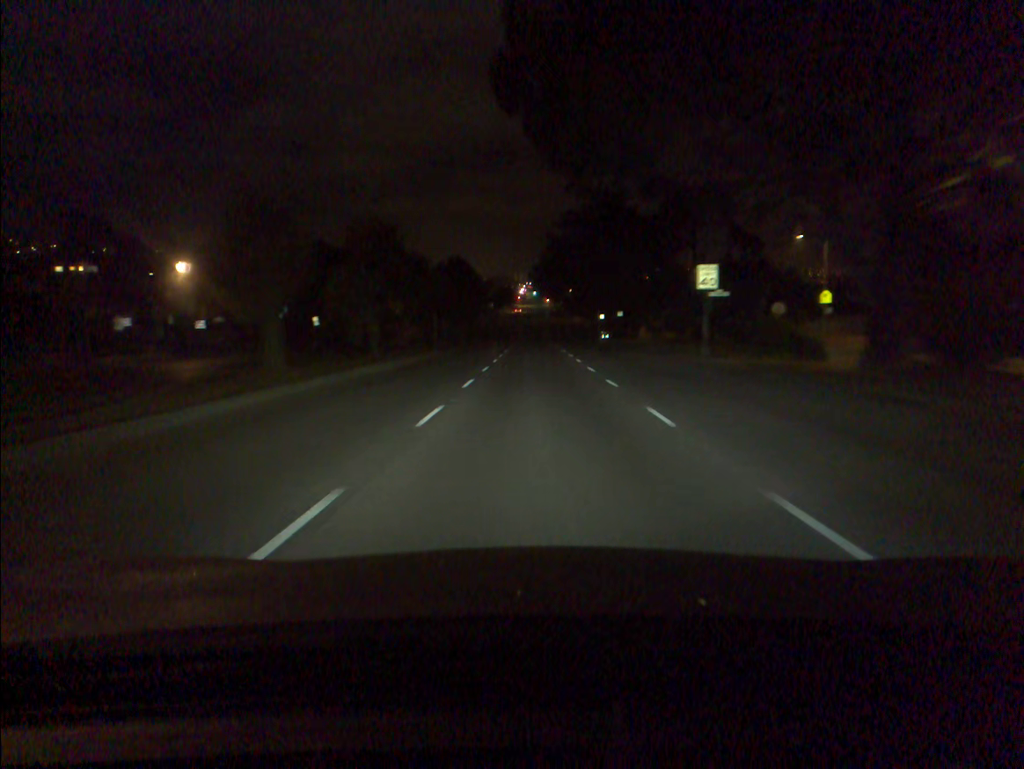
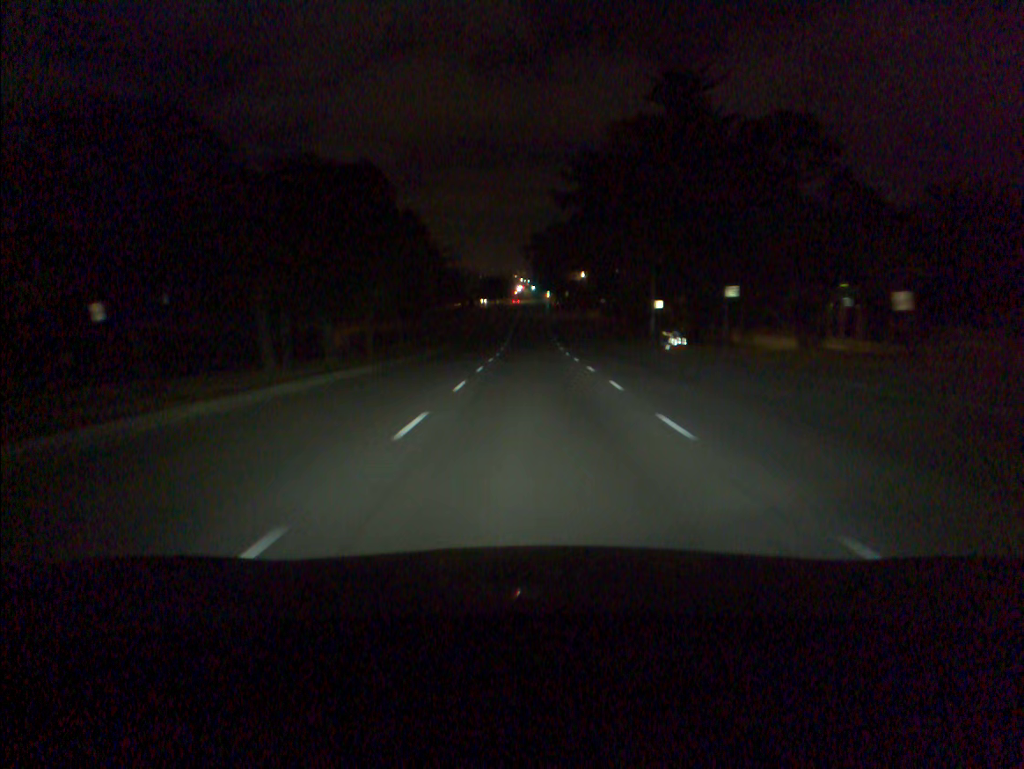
(+0.1, +45.6) m; 0°
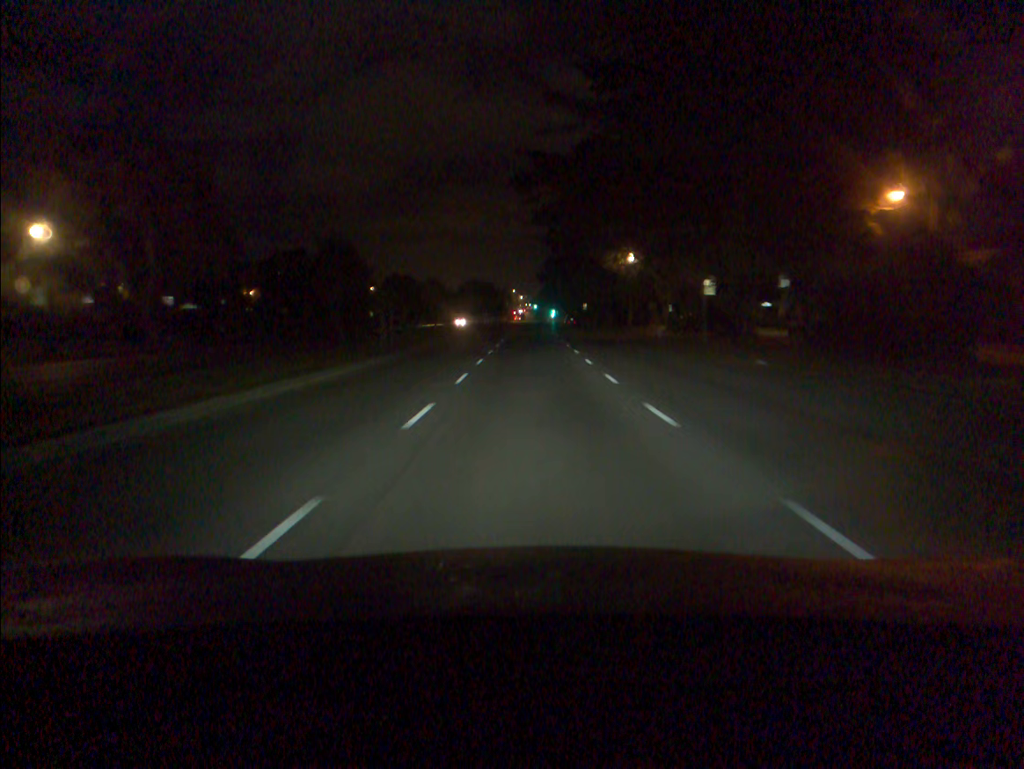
(-0.1, +56.5) m; 0°
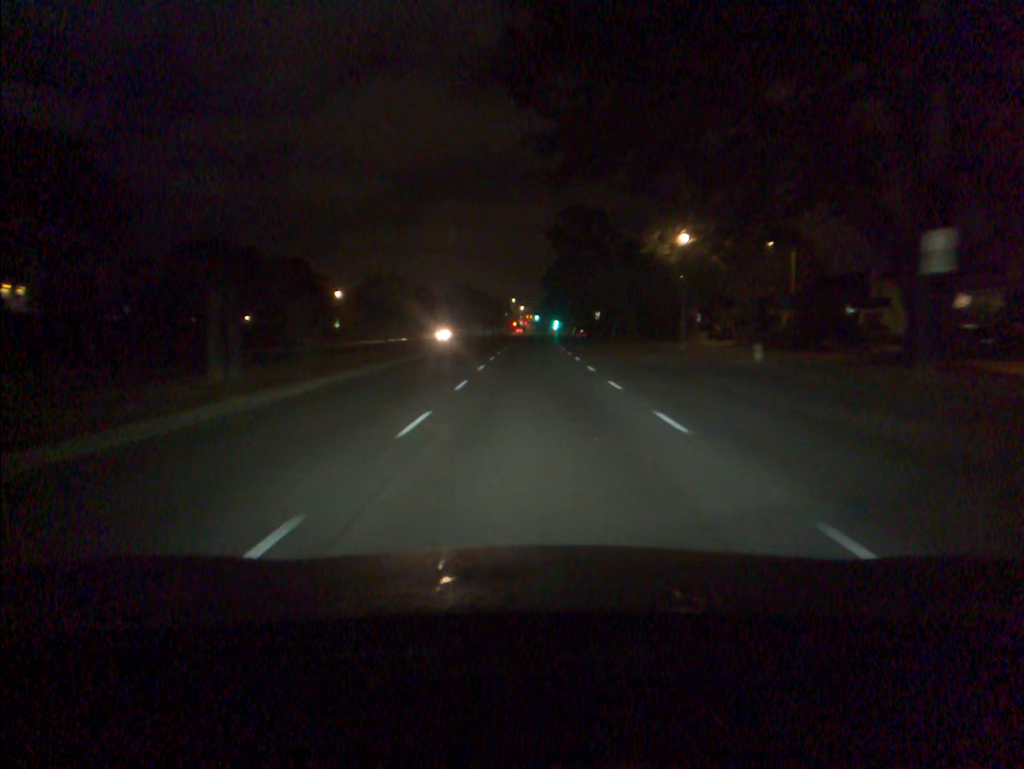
(0.0, +22.4) m; 0°
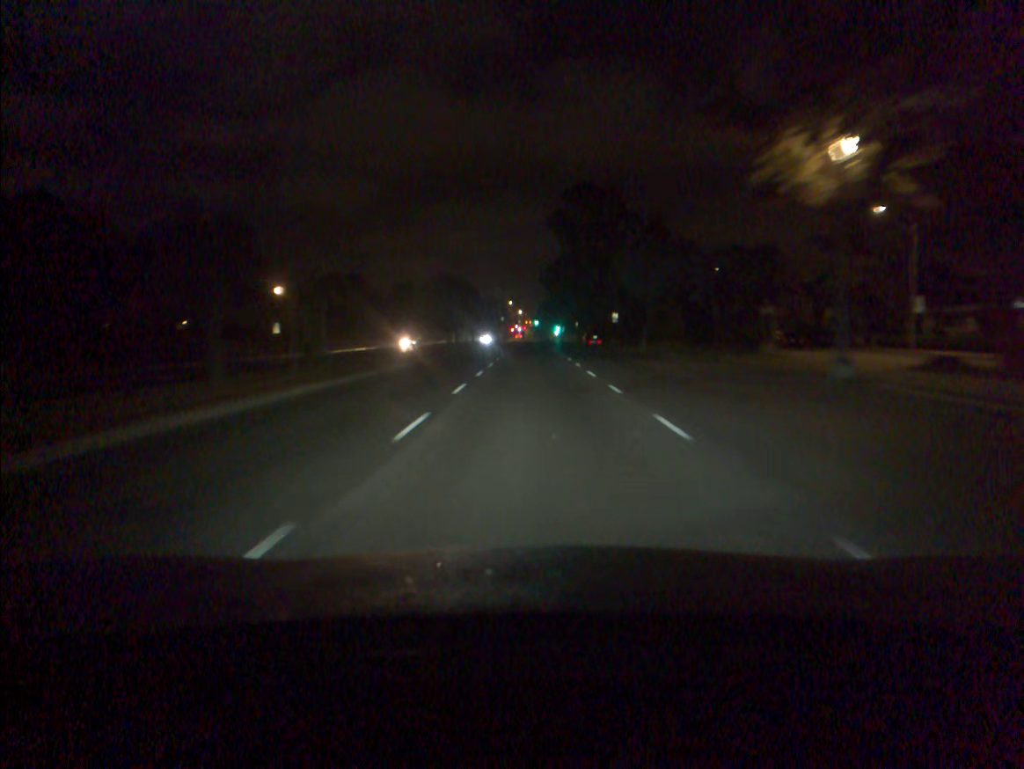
(0.0, +22.4) m; 0°
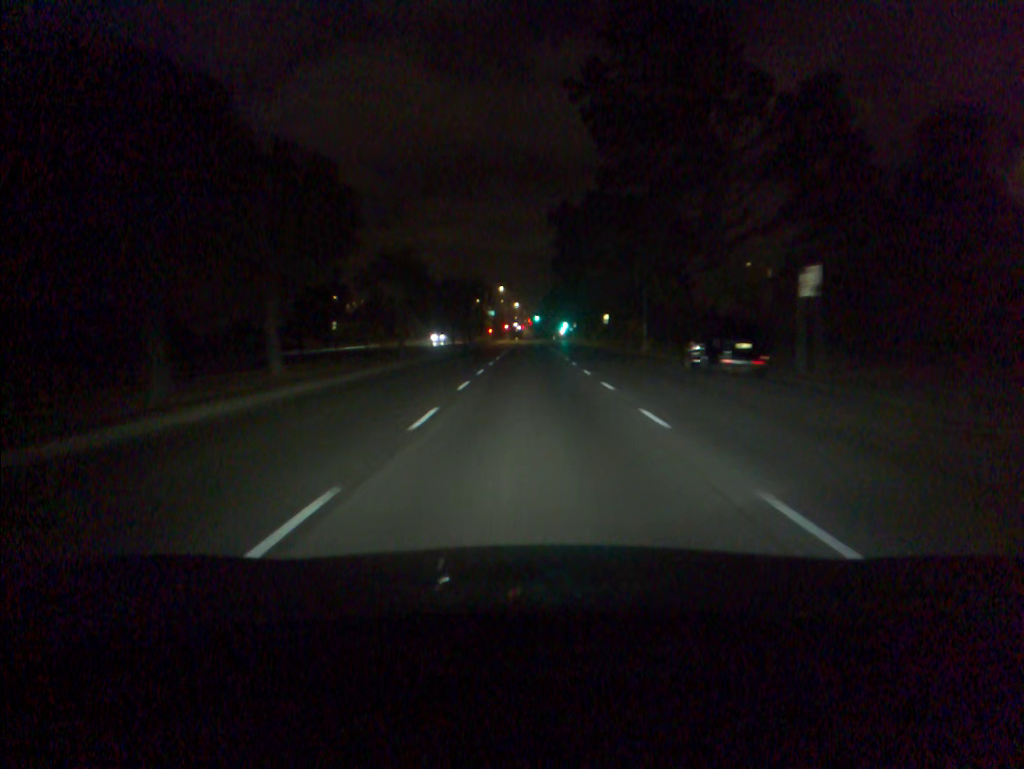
(0.0, +56.9) m; 0°
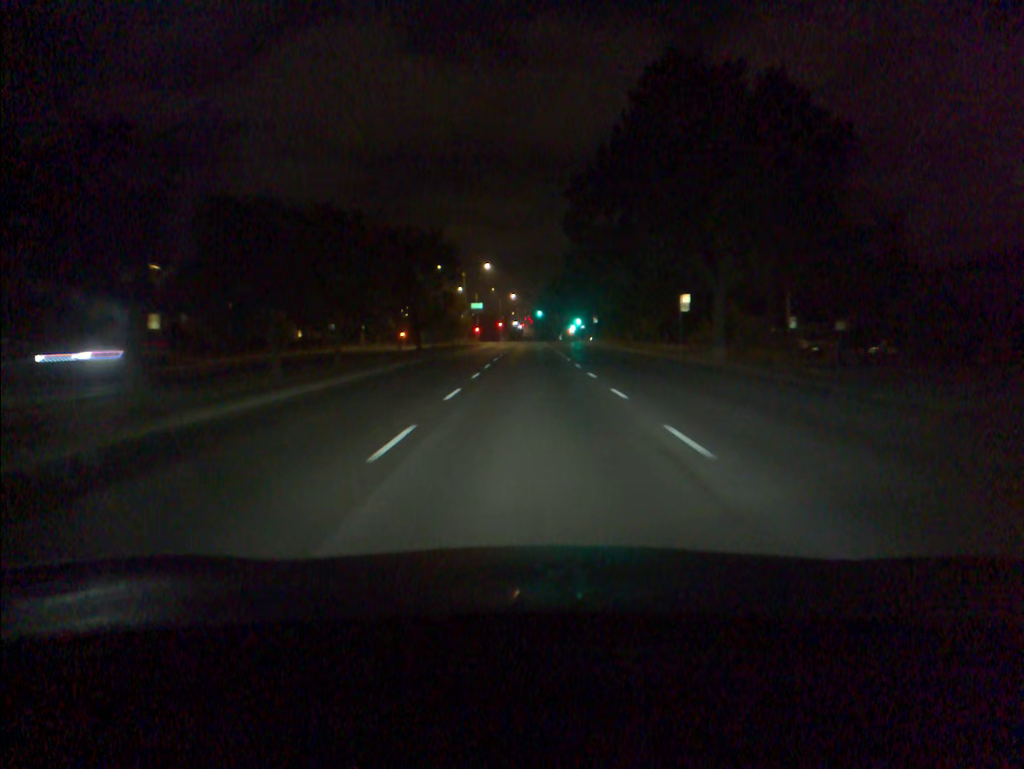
(+0.1, +46.2) m; 0°
